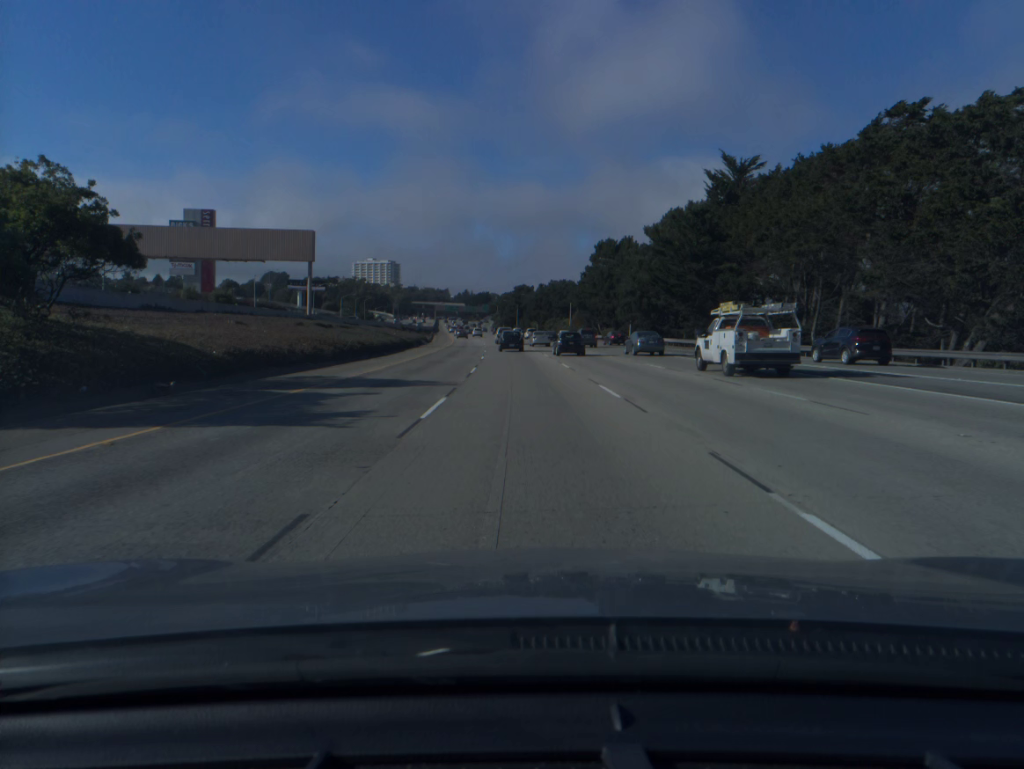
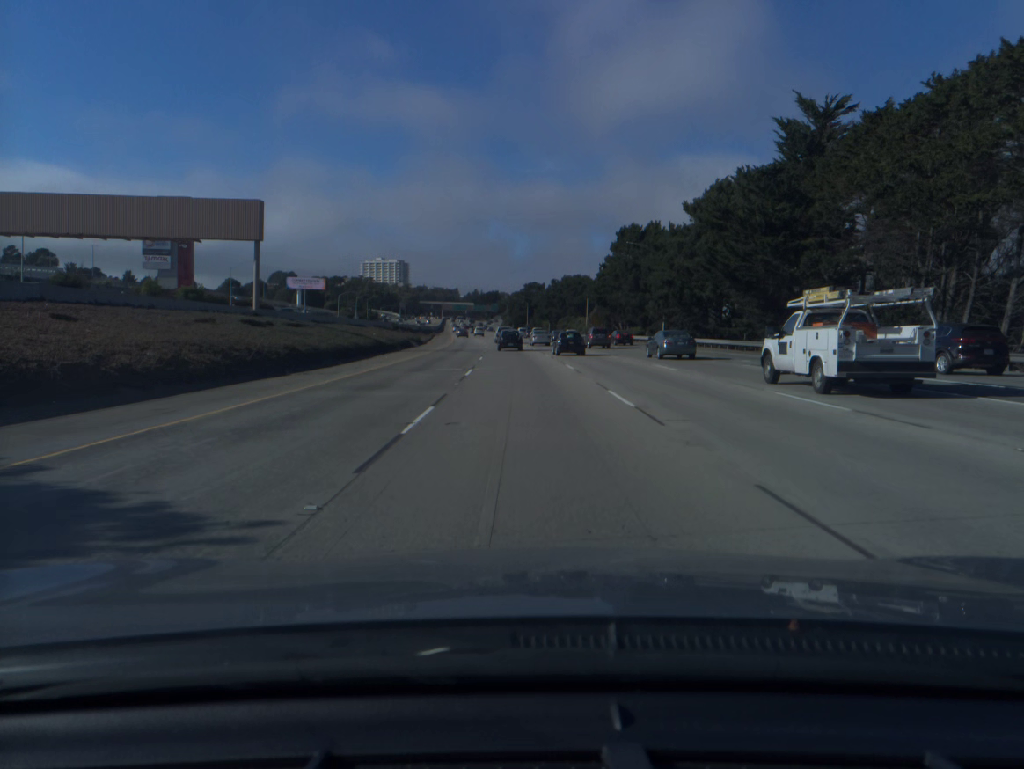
(-0.1, +16.8) m; -1°
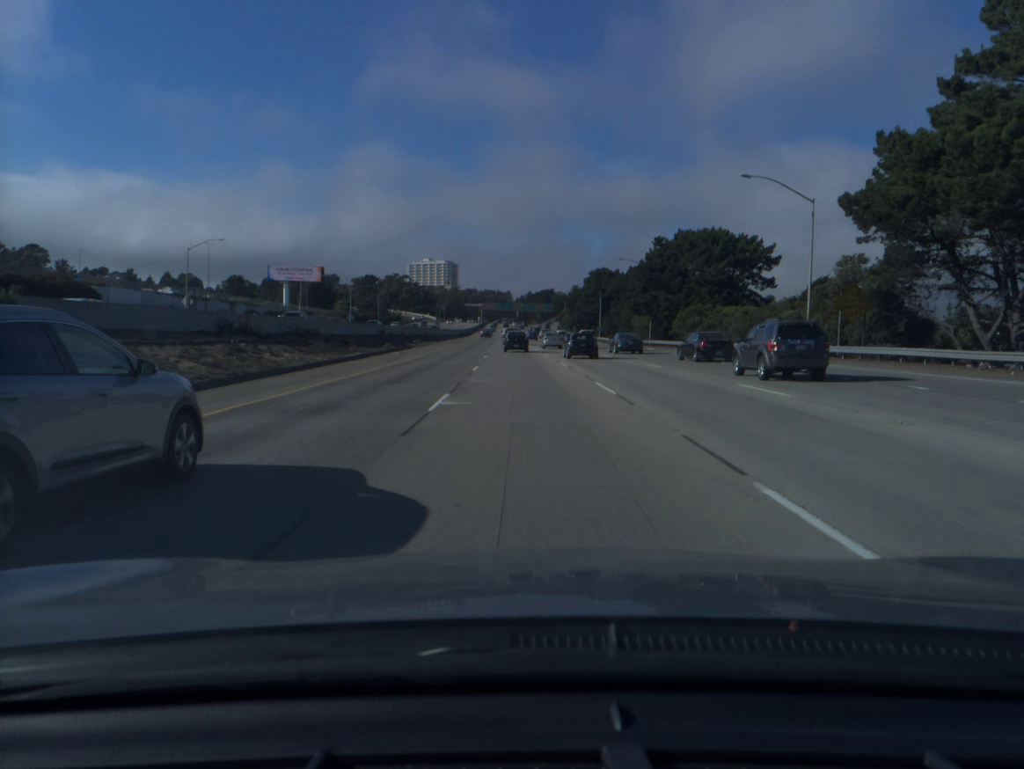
(-2.9, +84.2) m; -4°
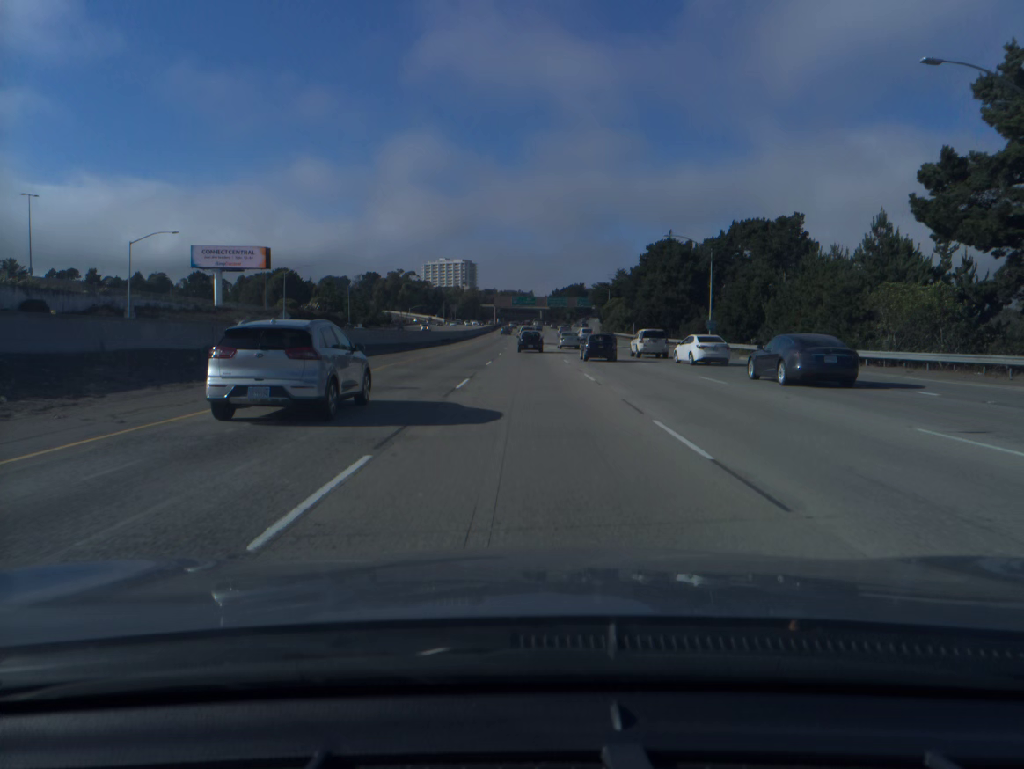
(-1.4, +67.5) m; -2°
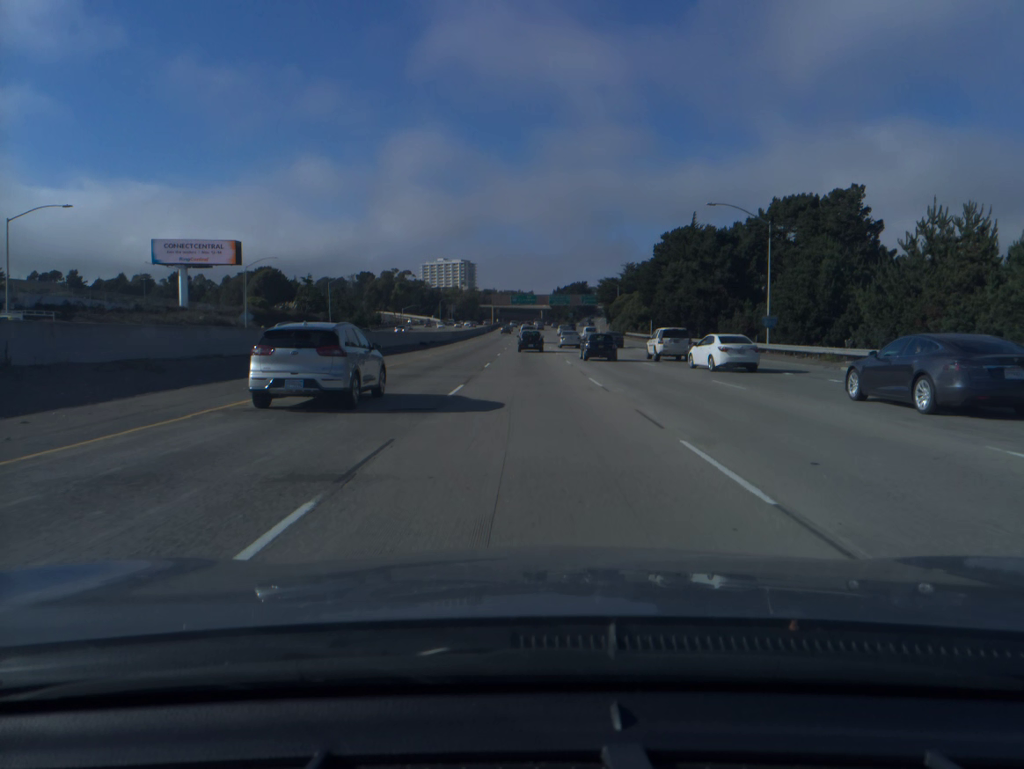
(0.0, +16.8) m; 0°
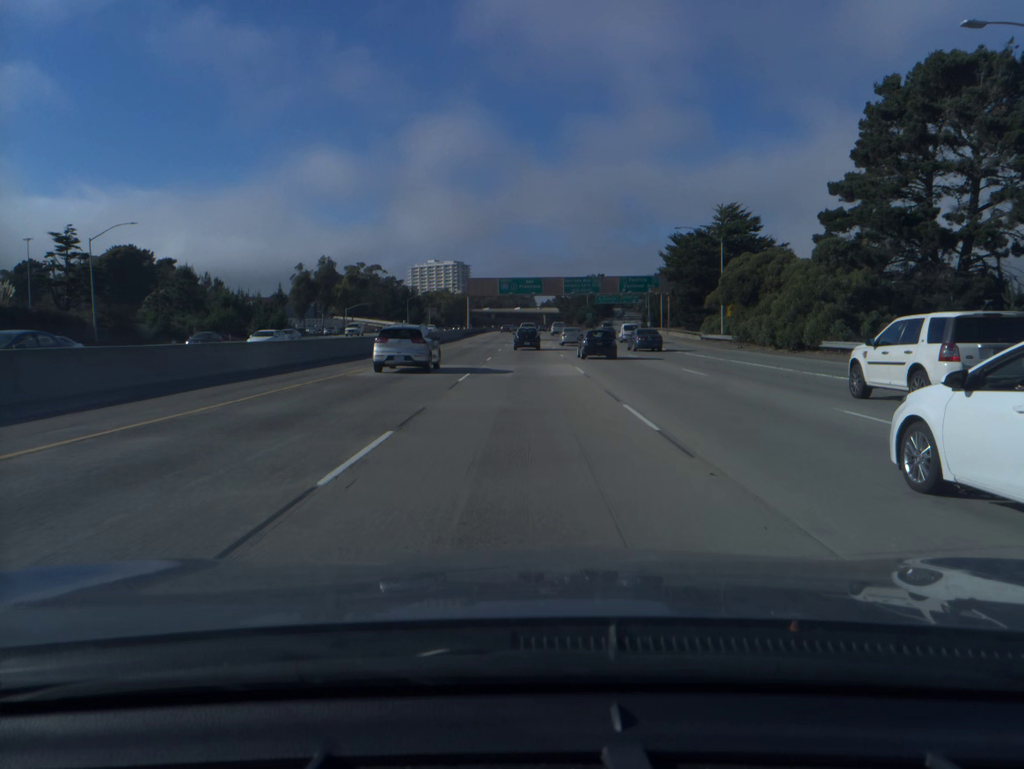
(0.0, +83.3) m; 0°
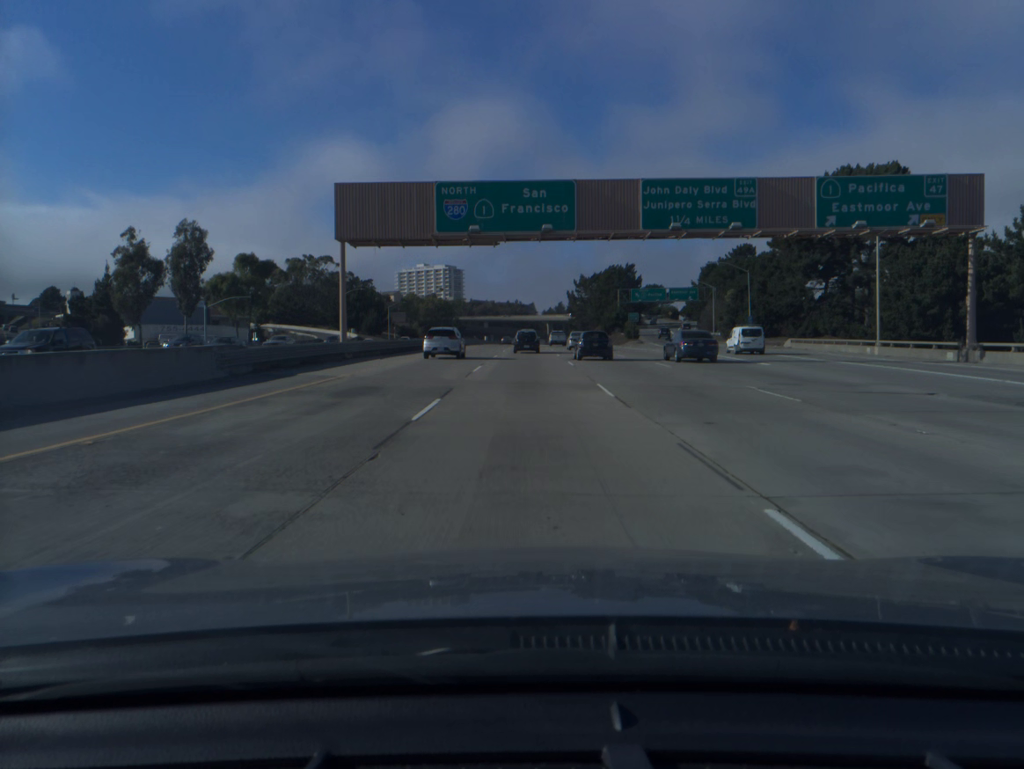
(0.0, +81.8) m; 0°
